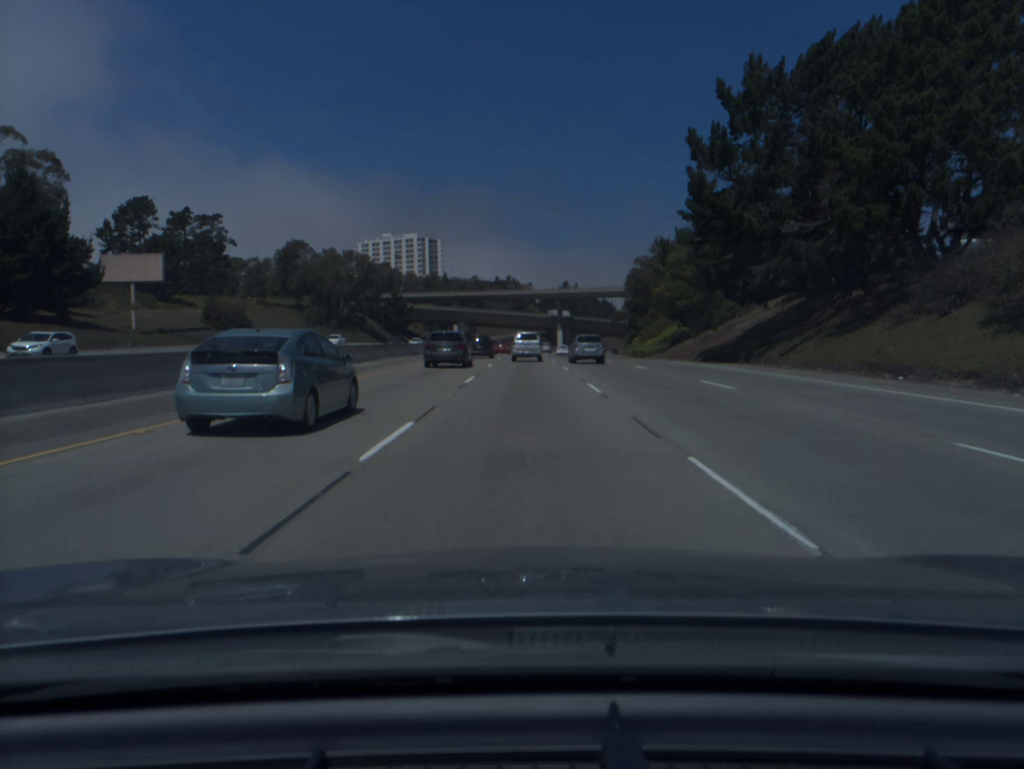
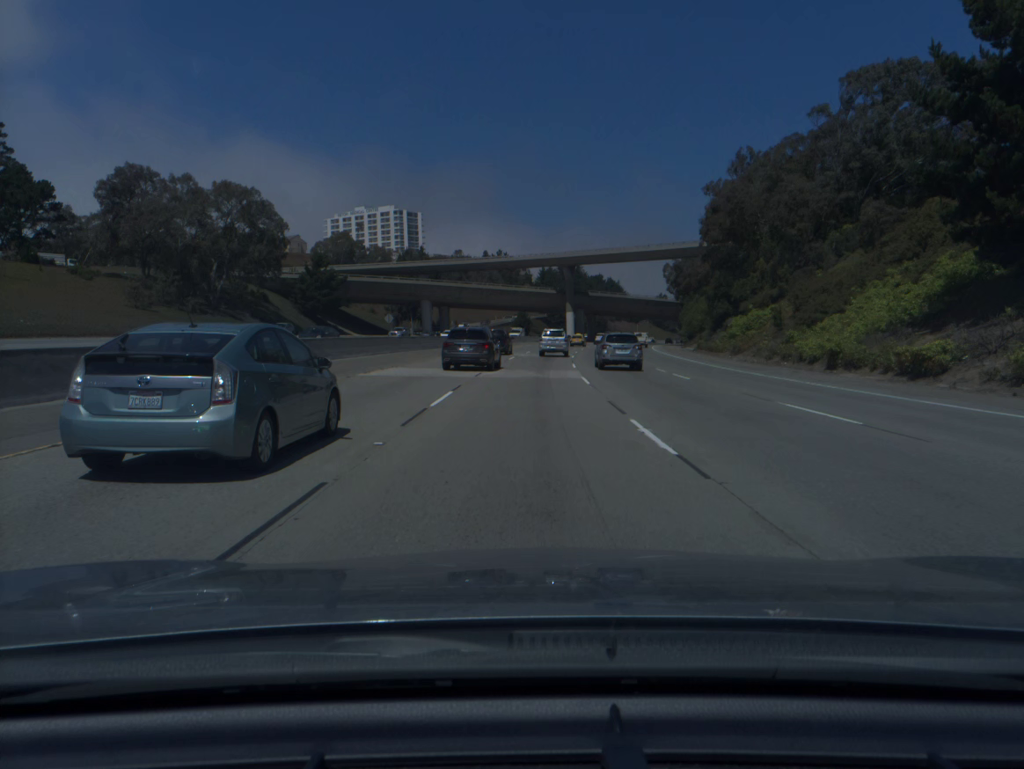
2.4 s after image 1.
(+0.1, +66.1) m; 0°
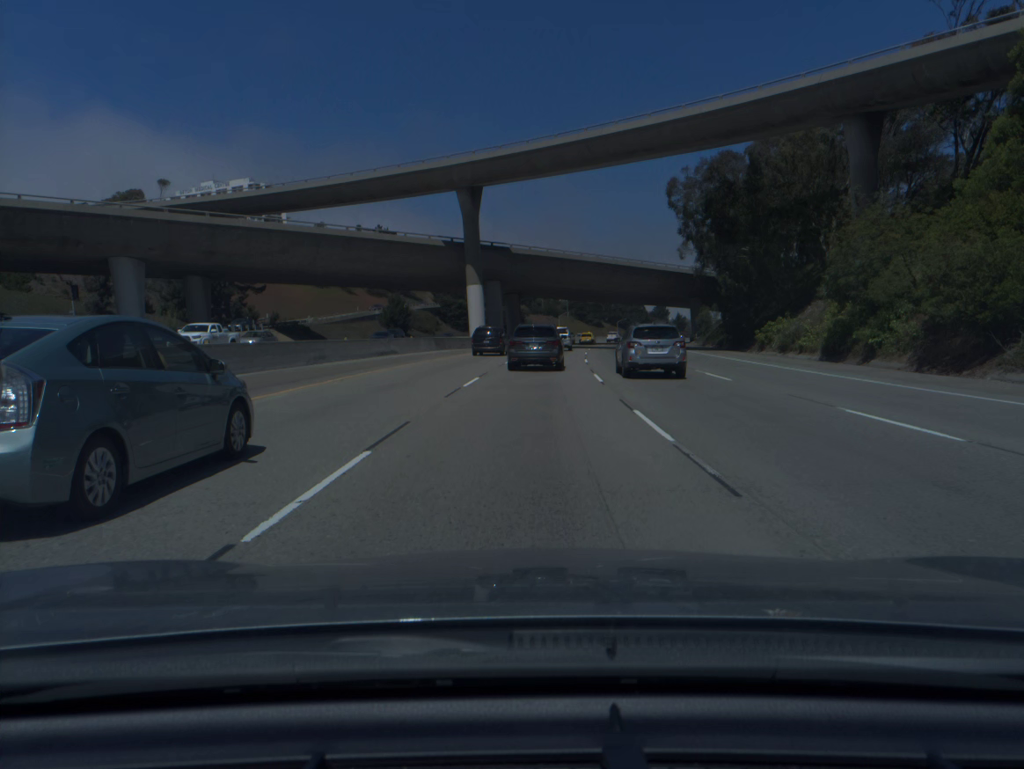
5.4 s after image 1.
(+4.2, +82.9) m; +7°
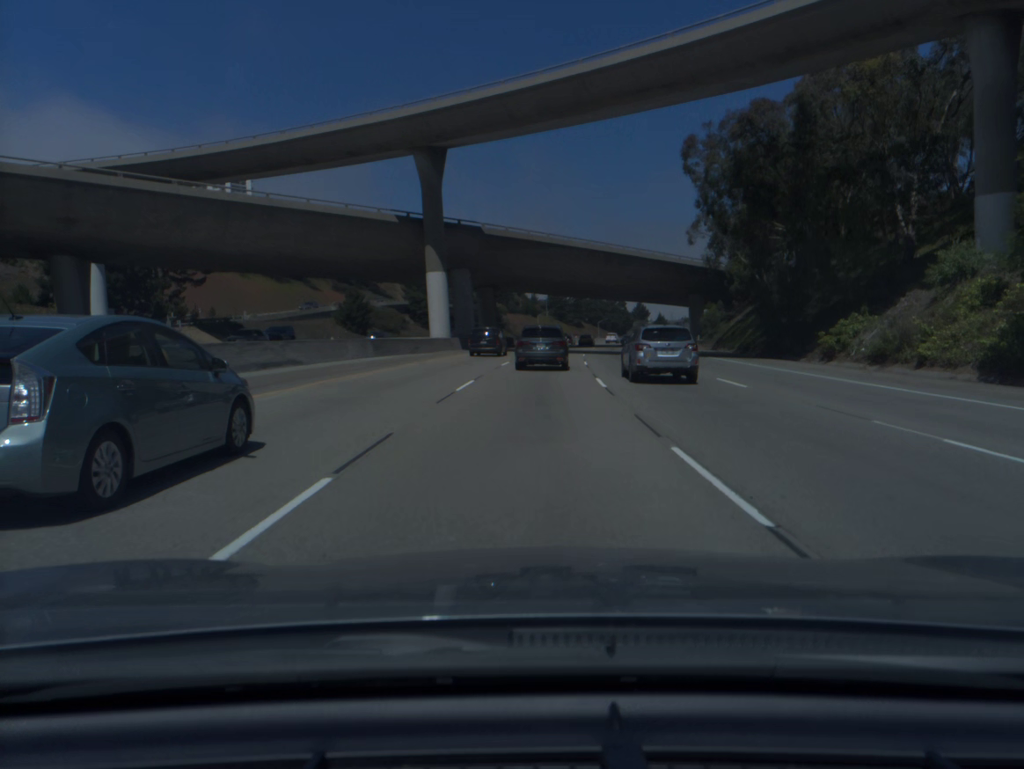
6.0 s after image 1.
(+0.2, +16.2) m; +2°
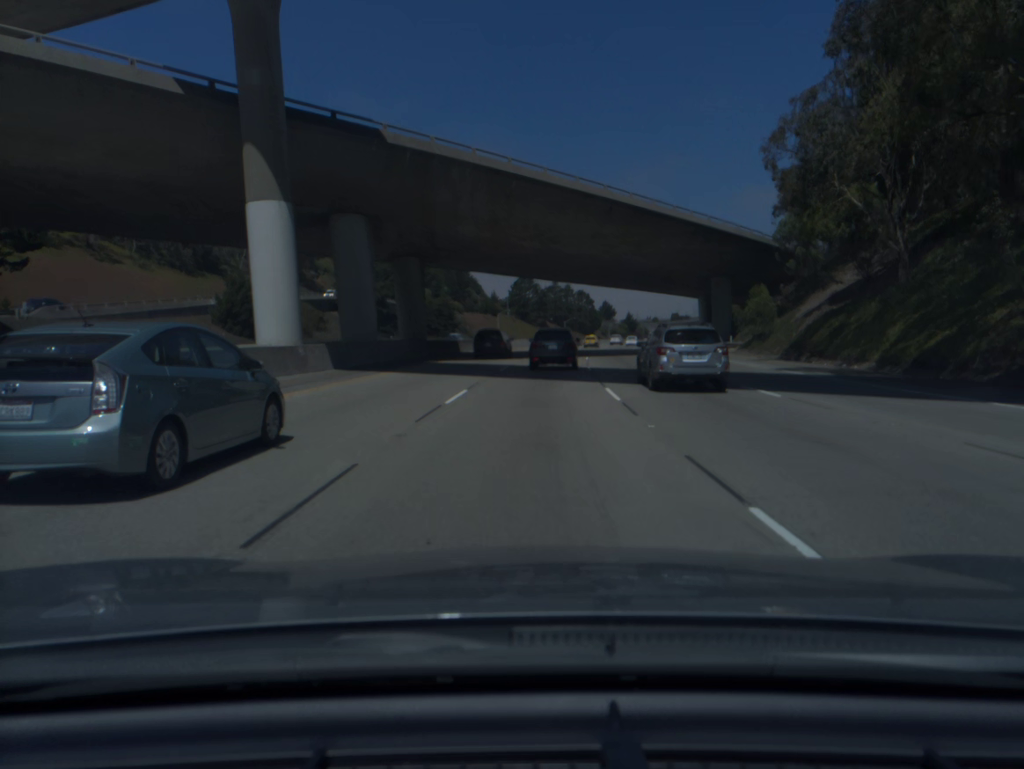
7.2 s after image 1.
(+0.9, +32.0) m; +3°
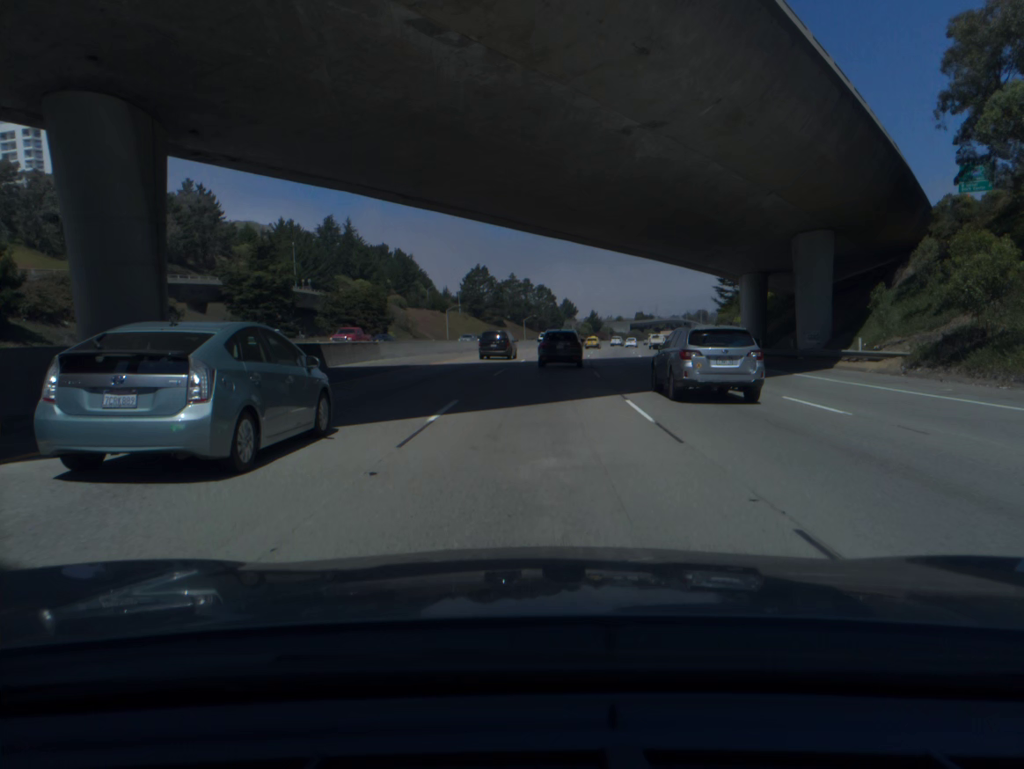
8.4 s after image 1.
(+0.7, +32.3) m; +3°
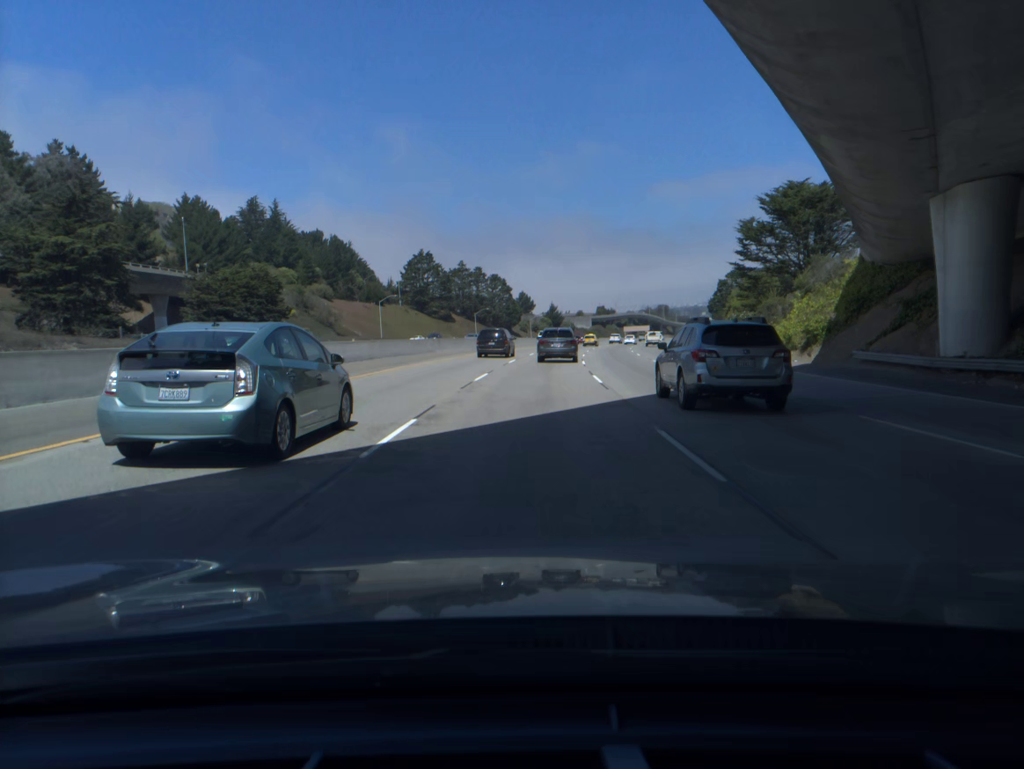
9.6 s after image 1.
(+1.1, +32.8) m; +3°
